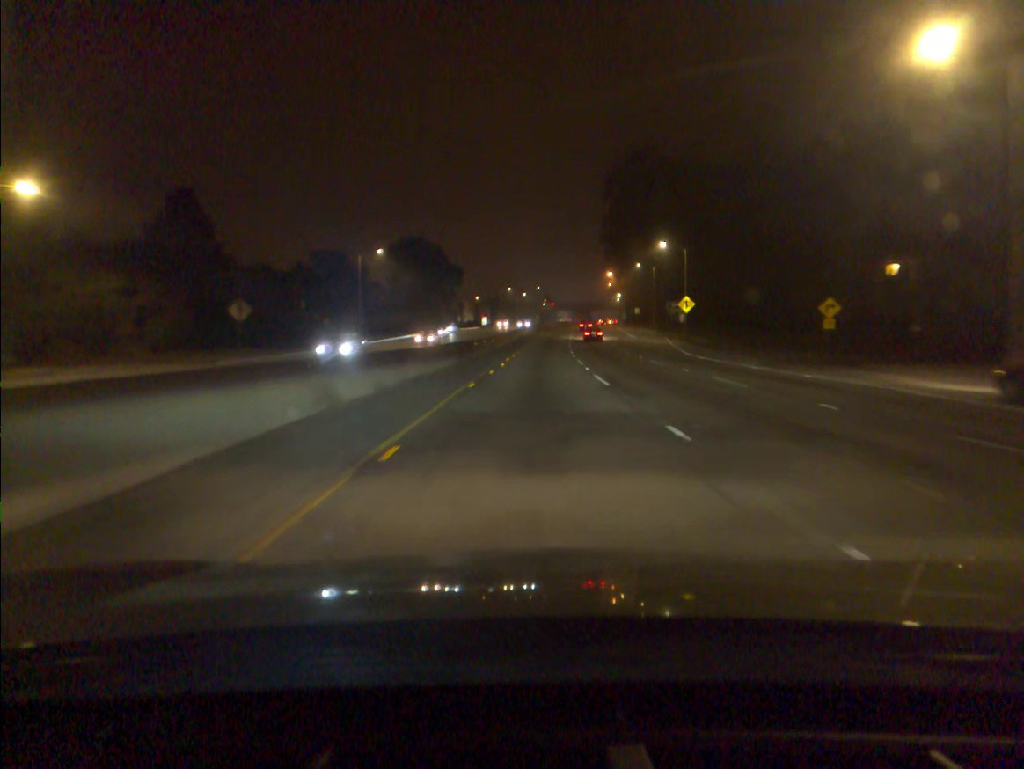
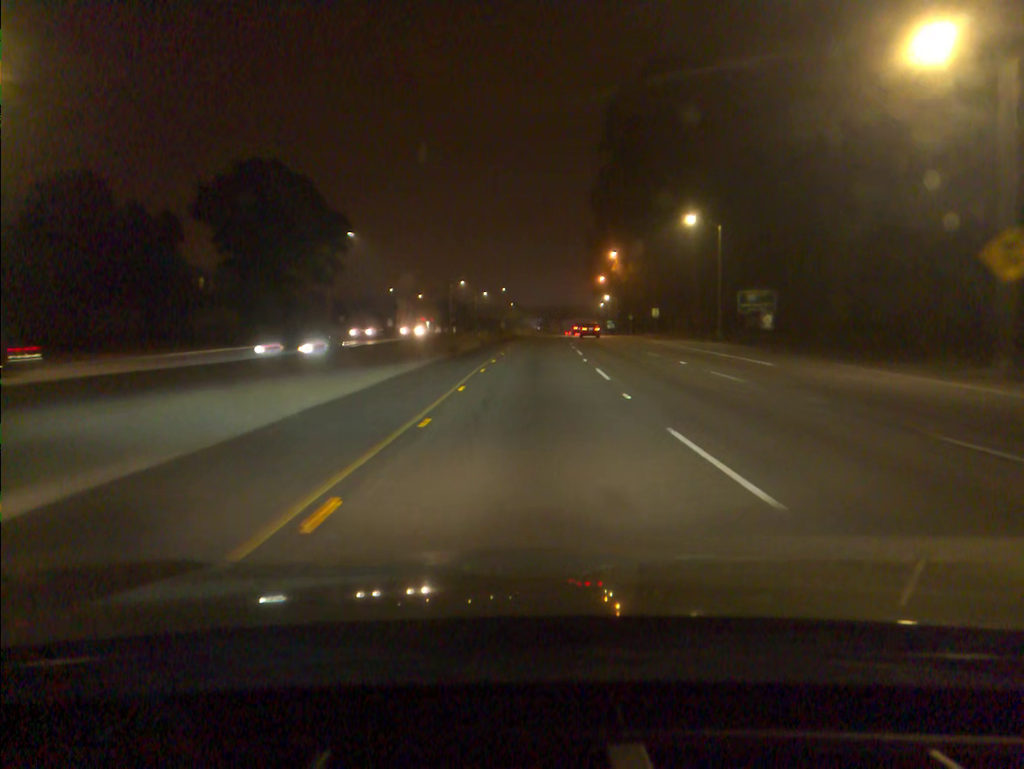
(+1.1, +57.0) m; +2°
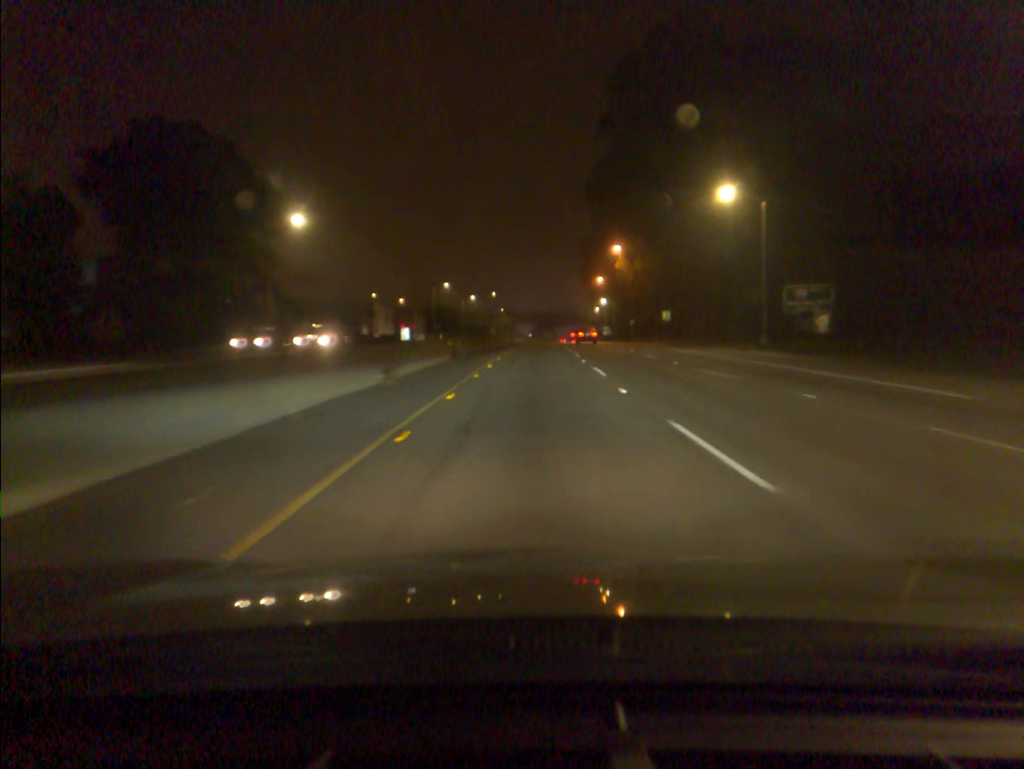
(+0.1, +14.3) m; +1°
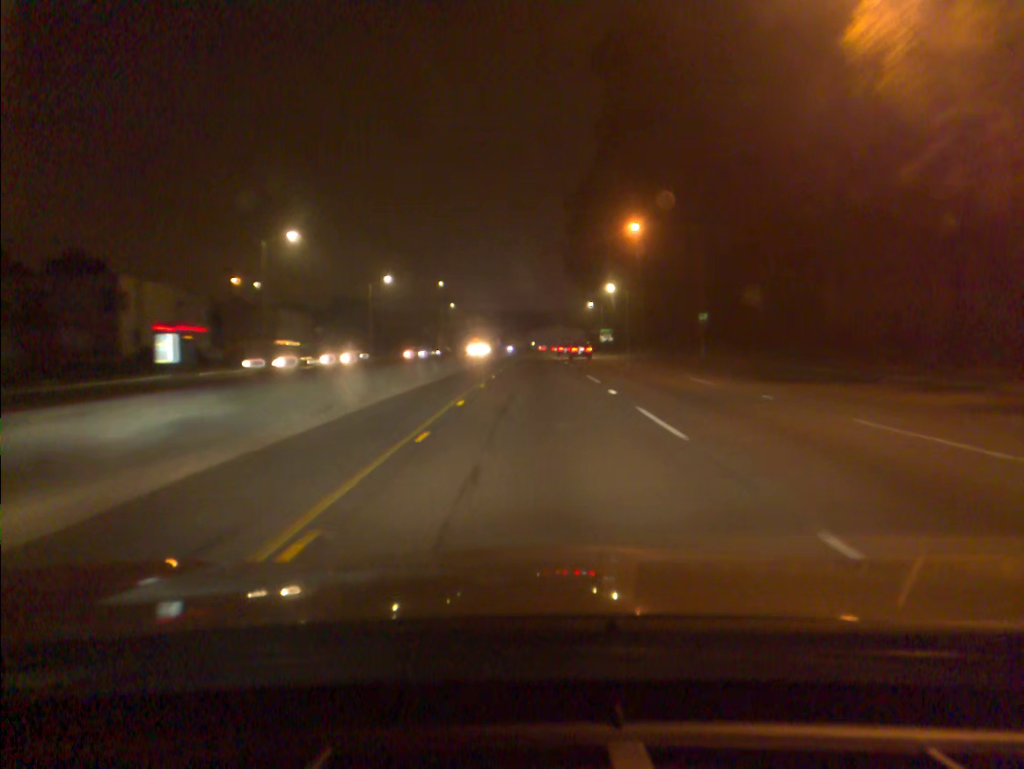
(+1.5, +71.3) m; +2°
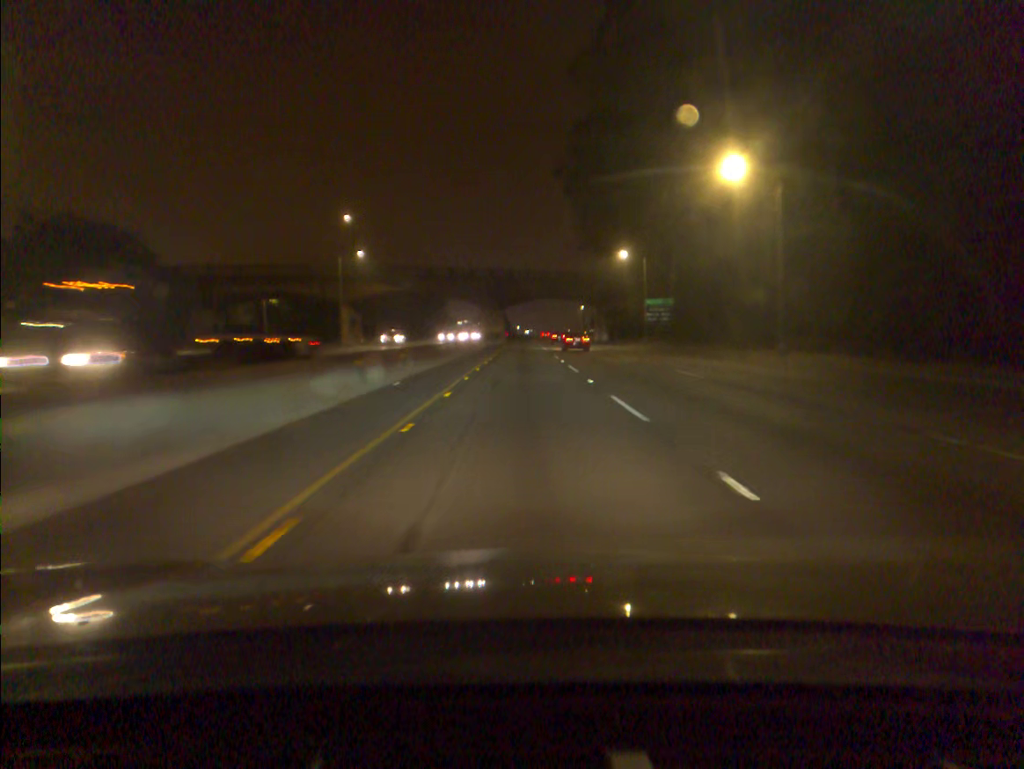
(+0.9, +72.1) m; +1°
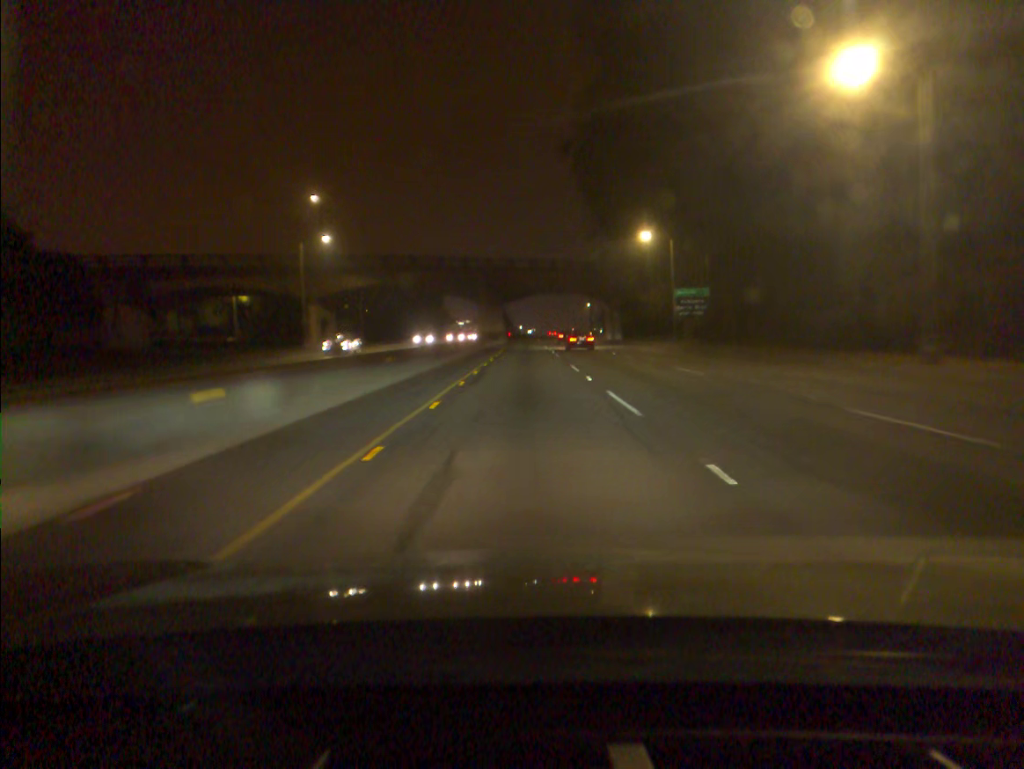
(0.0, +14.4) m; 0°
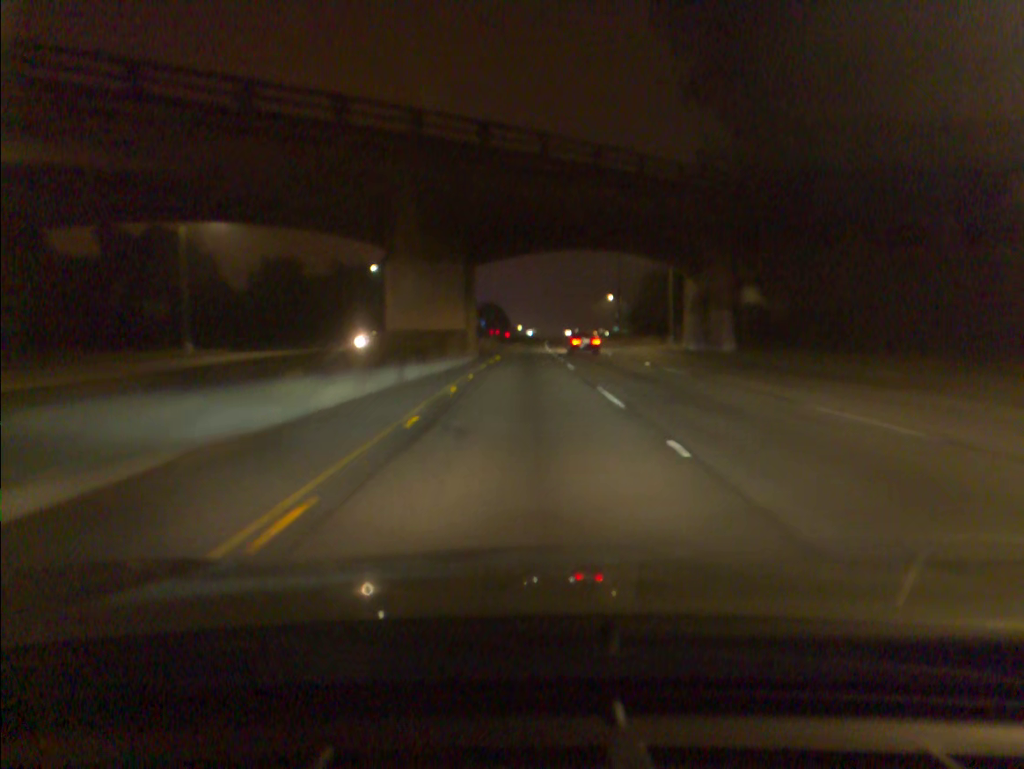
(0.0, +57.6) m; 0°
